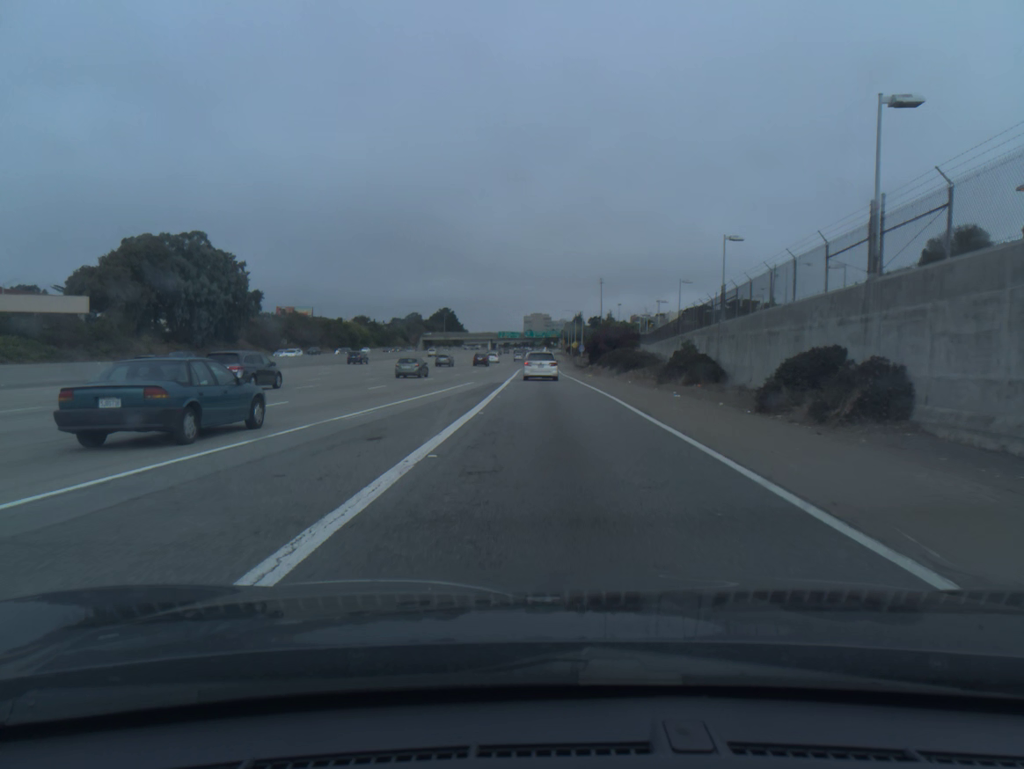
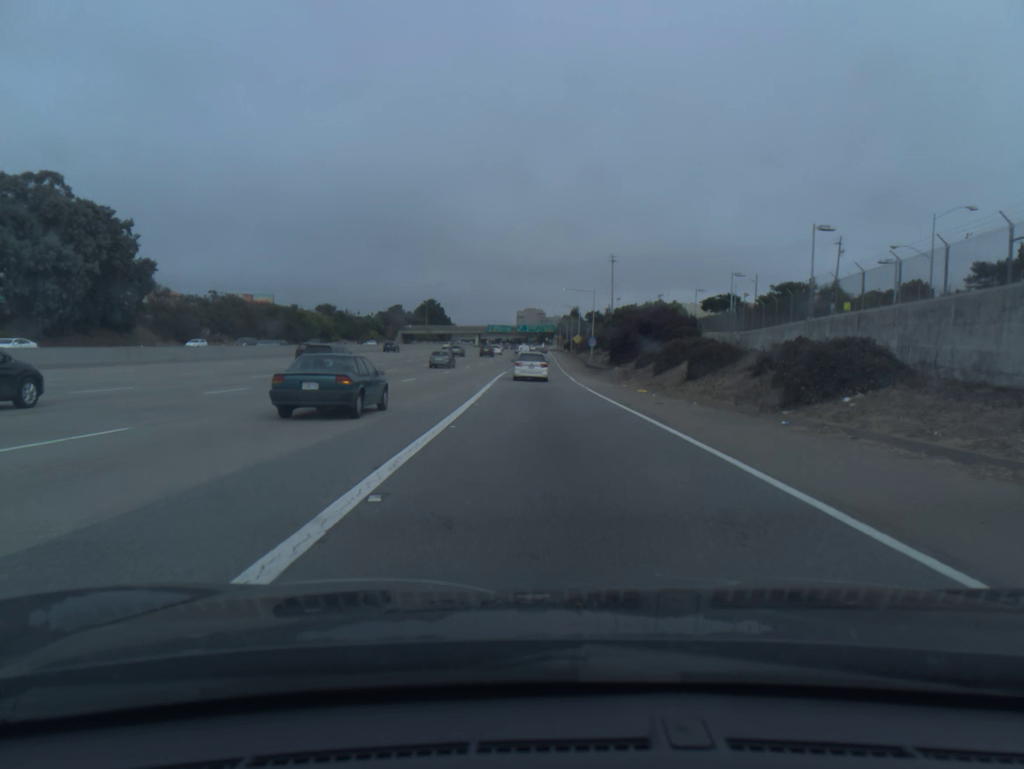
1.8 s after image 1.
(-0.1, +39.5) m; +1°
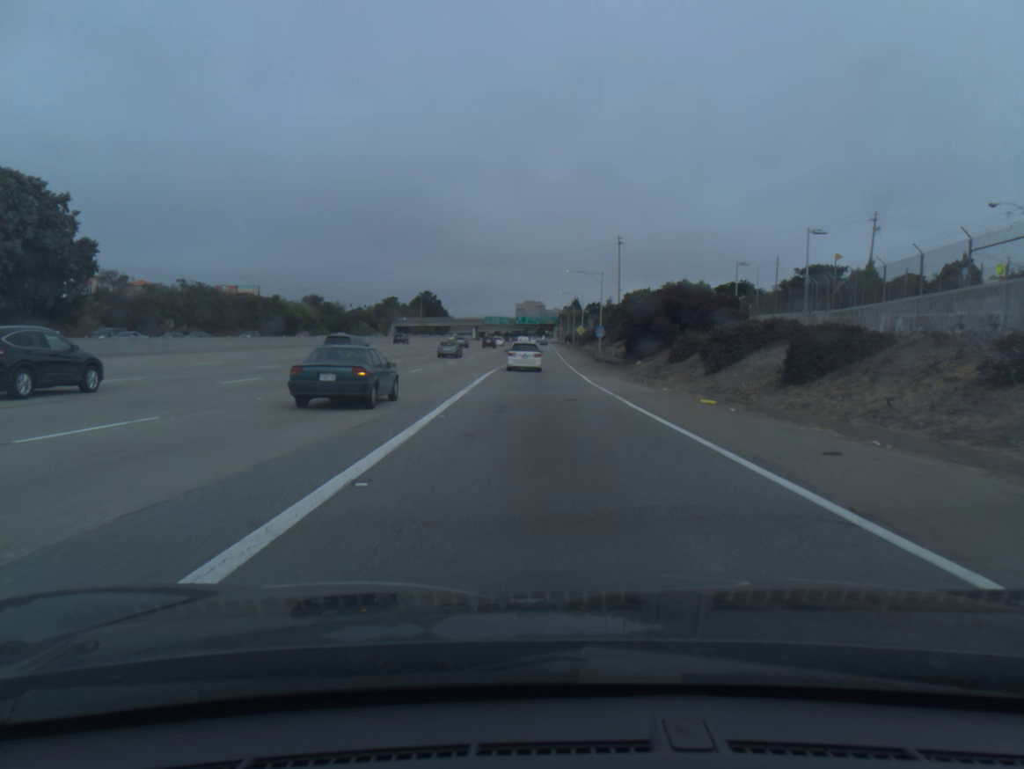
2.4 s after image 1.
(0.0, +13.9) m; 0°
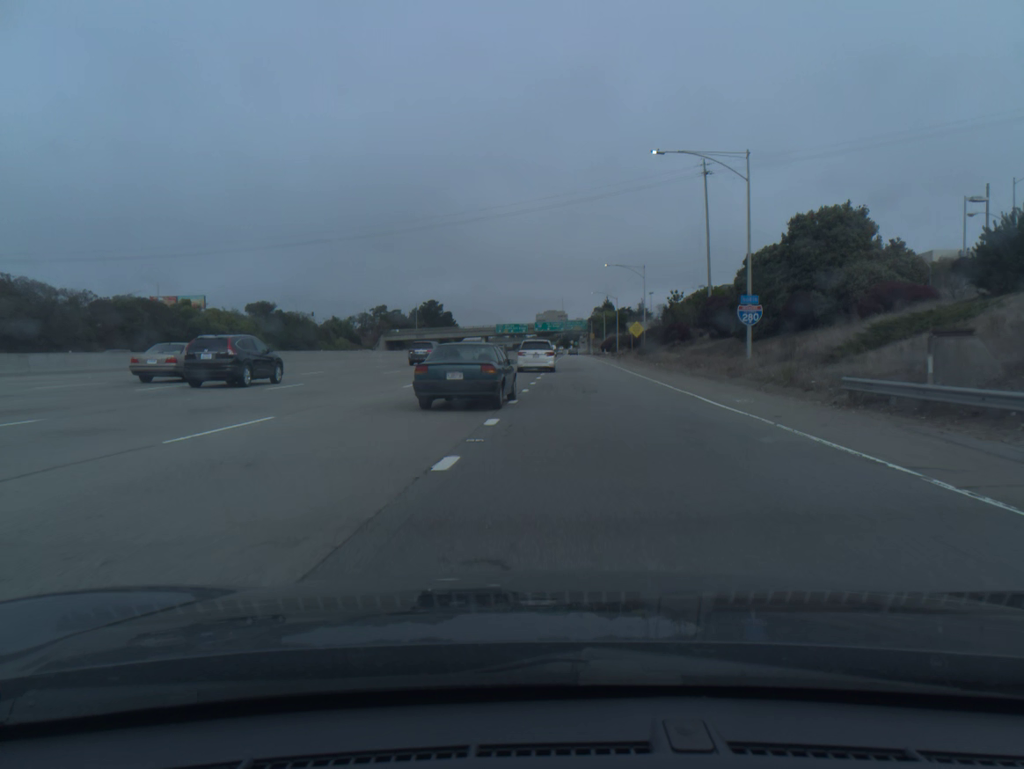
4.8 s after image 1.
(-0.7, +58.2) m; -2°
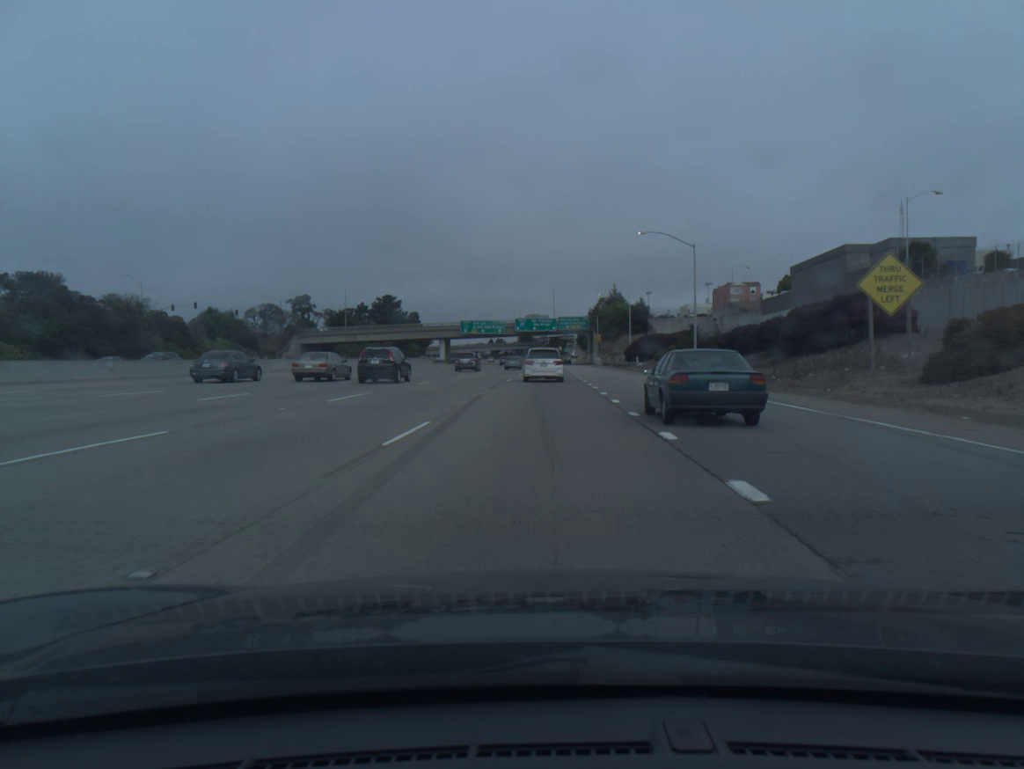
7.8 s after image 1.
(0.0, +72.5) m; +1°
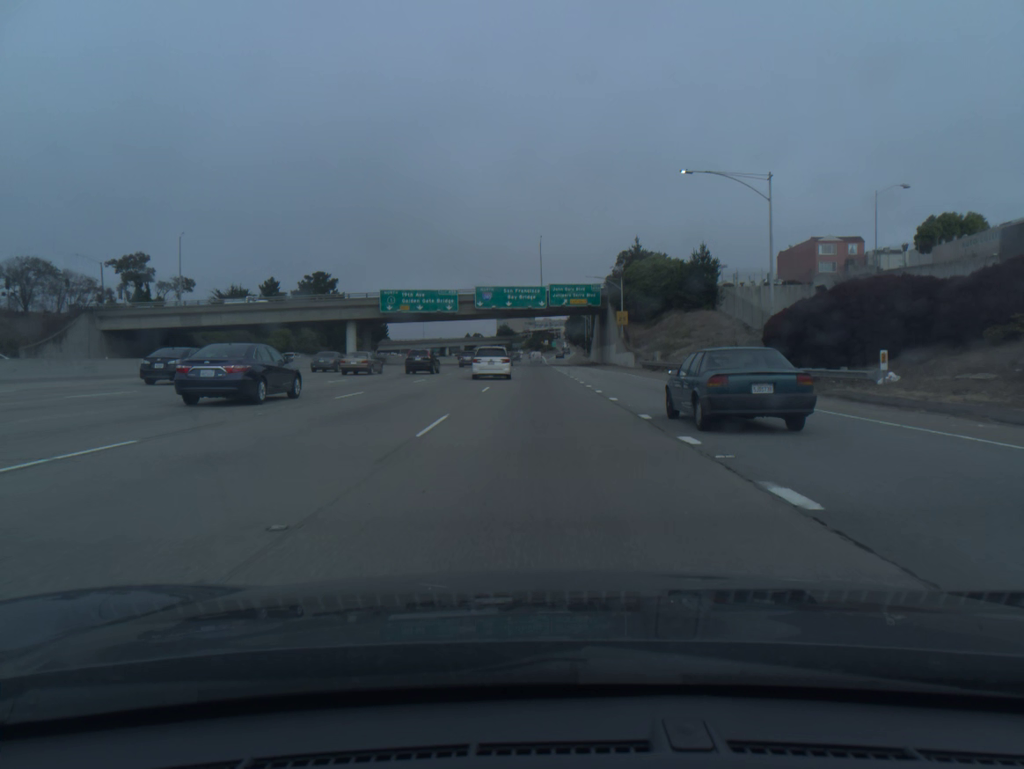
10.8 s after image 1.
(+0.9, +71.5) m; +1°
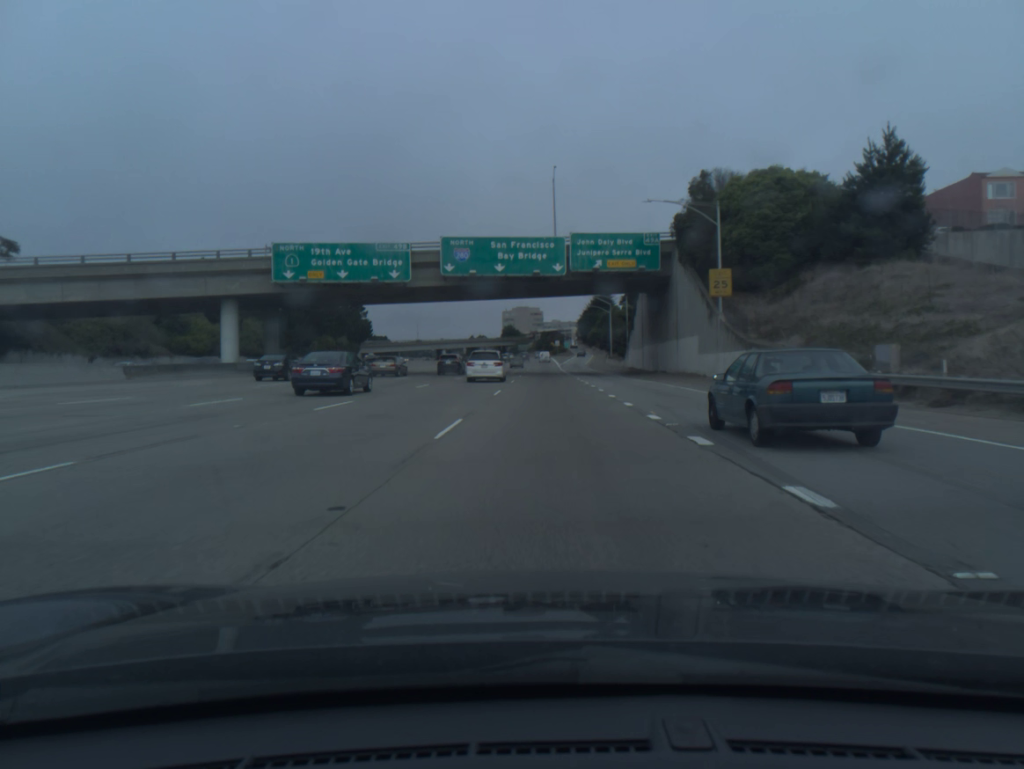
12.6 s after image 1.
(-0.2, +43.7) m; -1°
